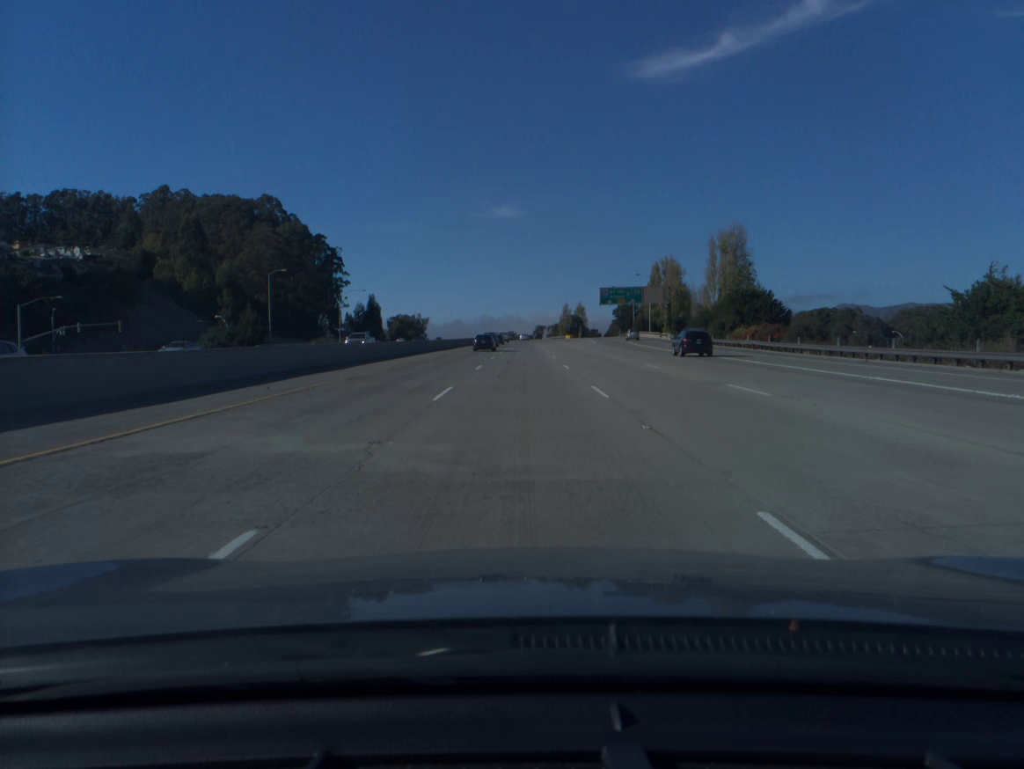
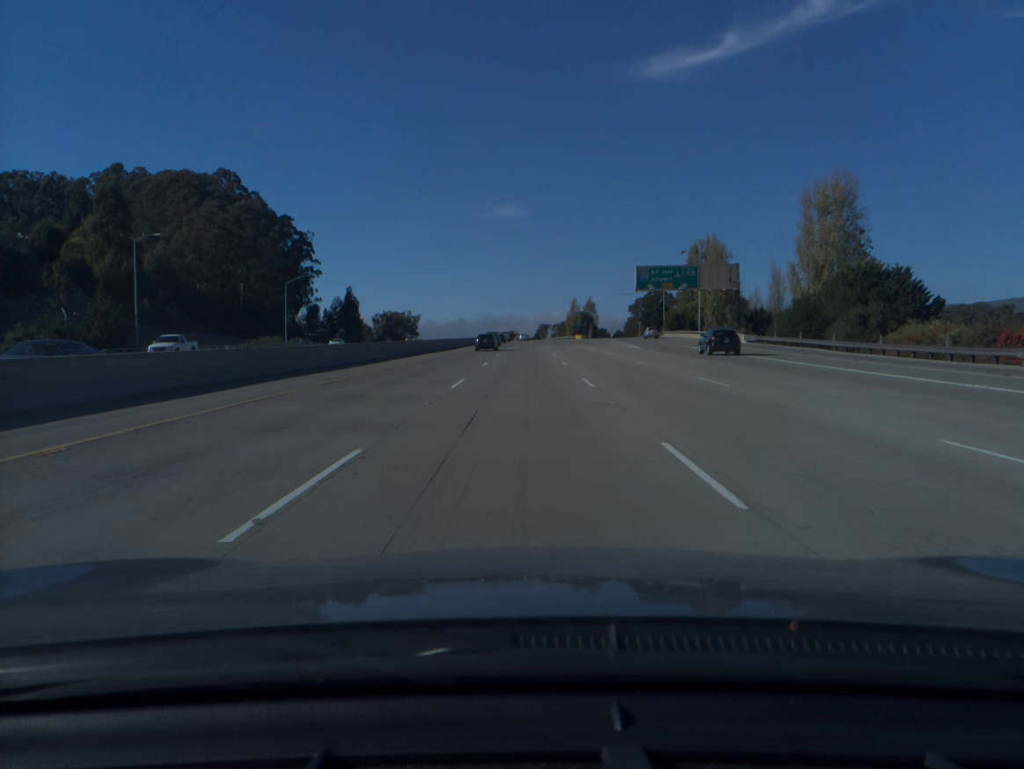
(-0.1, +40.0) m; 0°
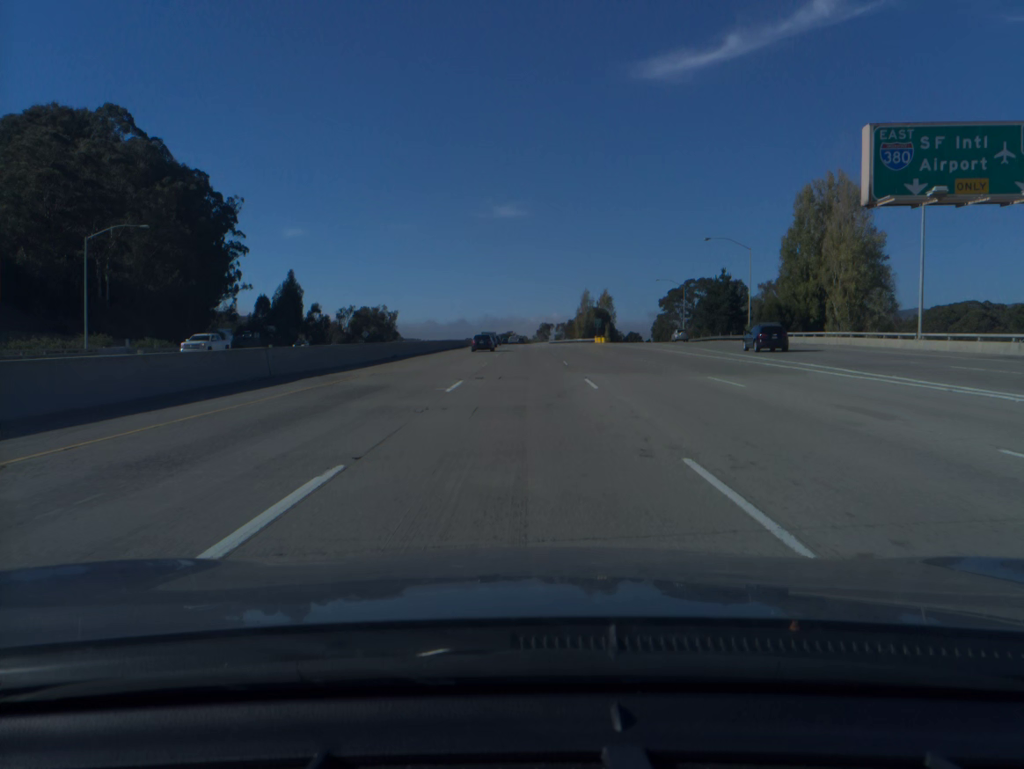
(0.0, +59.8) m; 0°
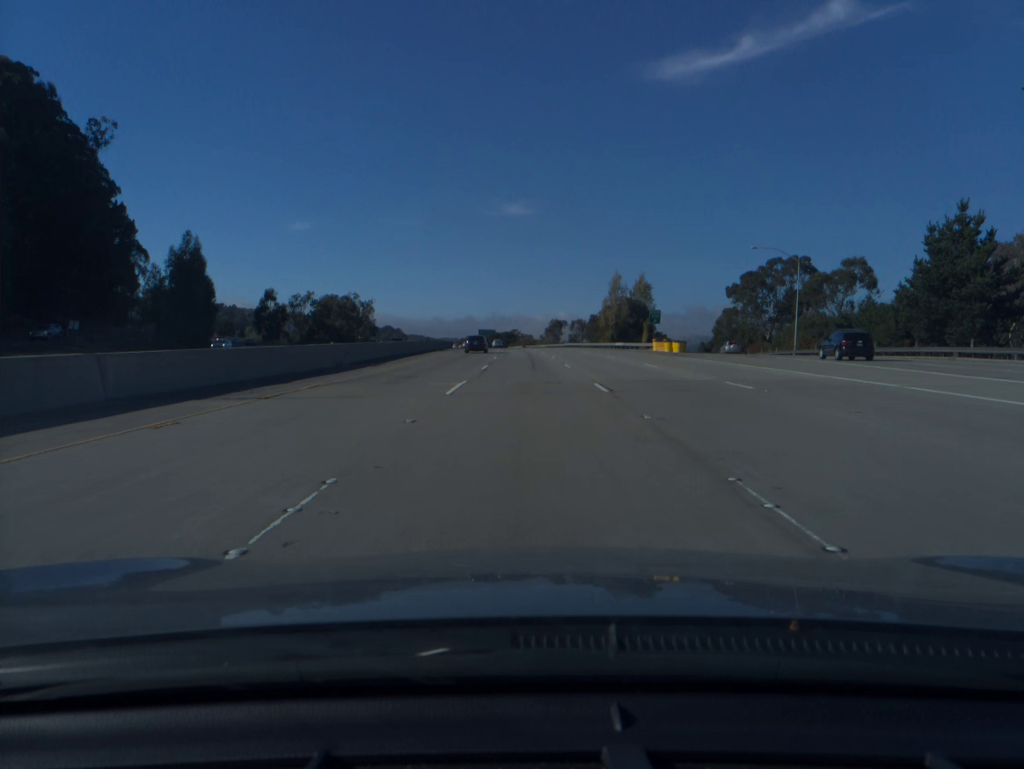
(-0.1, +59.6) m; 0°
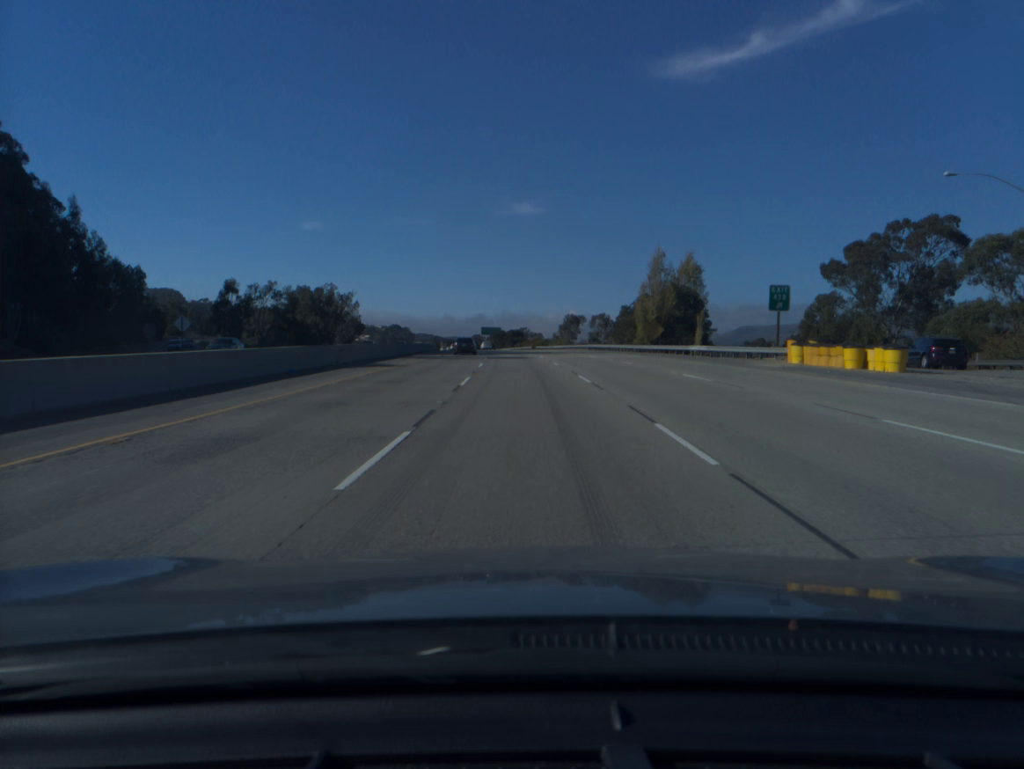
(-0.1, +39.7) m; 0°
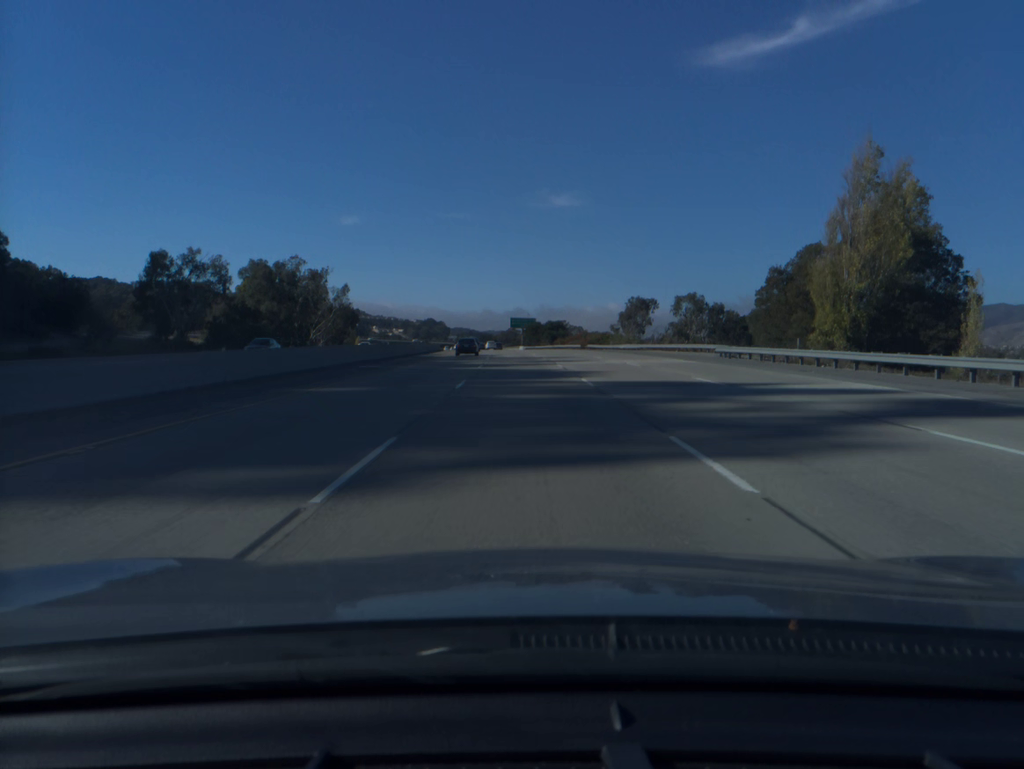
(-1.3, +59.5) m; -3°
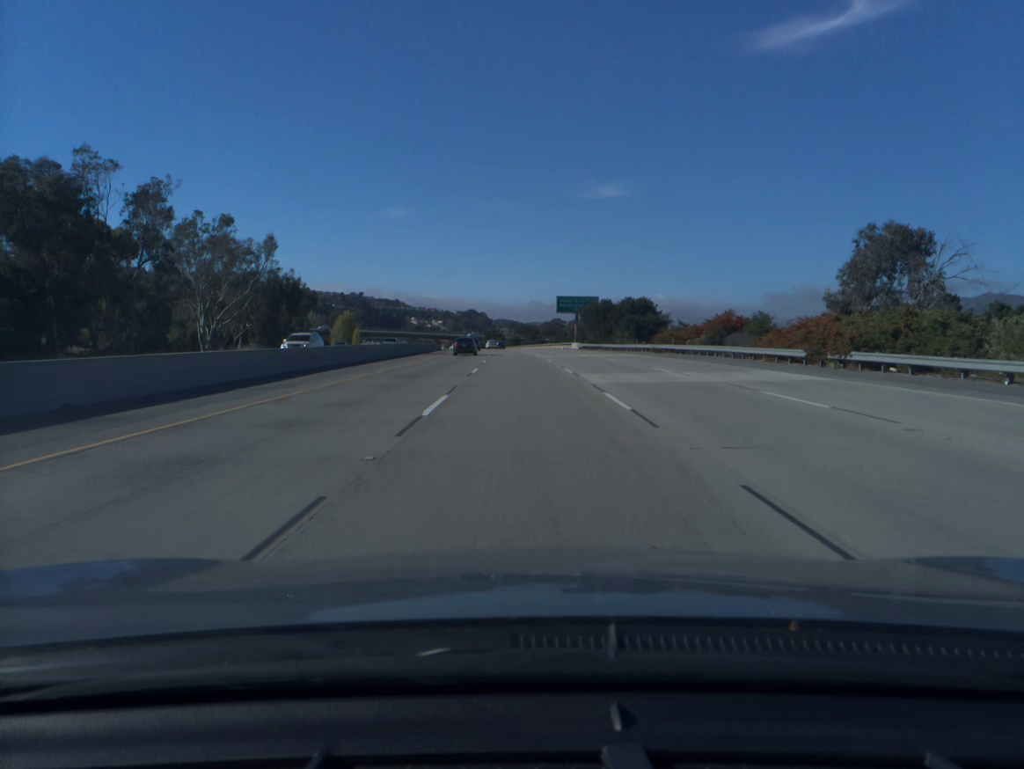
(-2.1, +79.6) m; -3°
